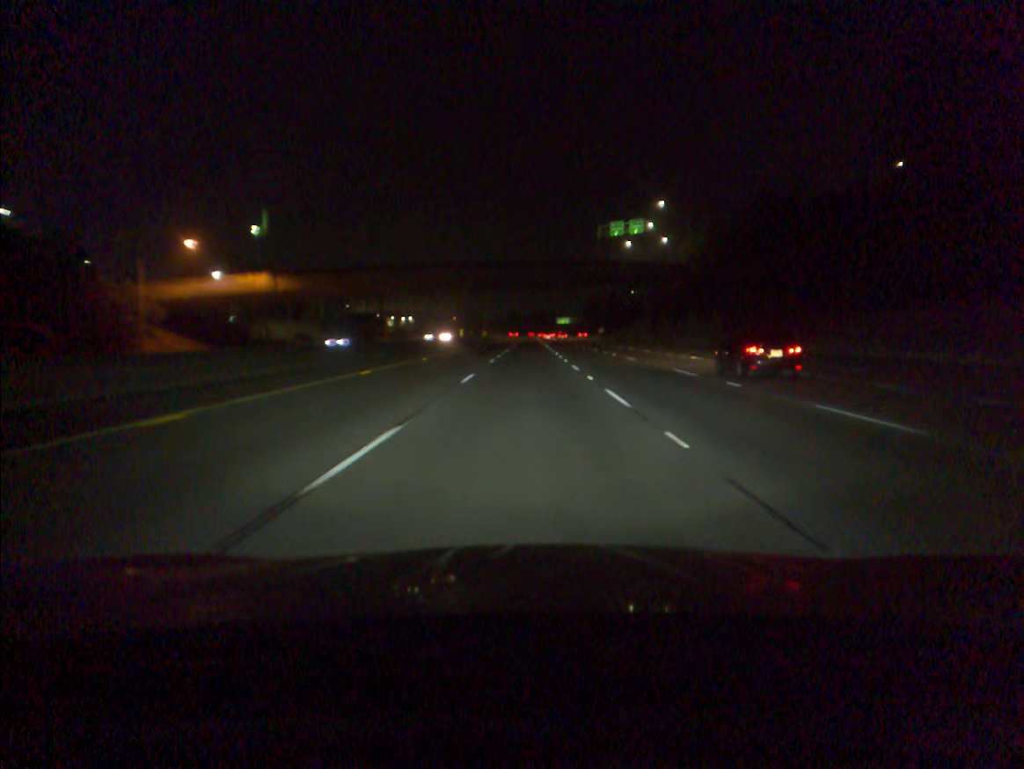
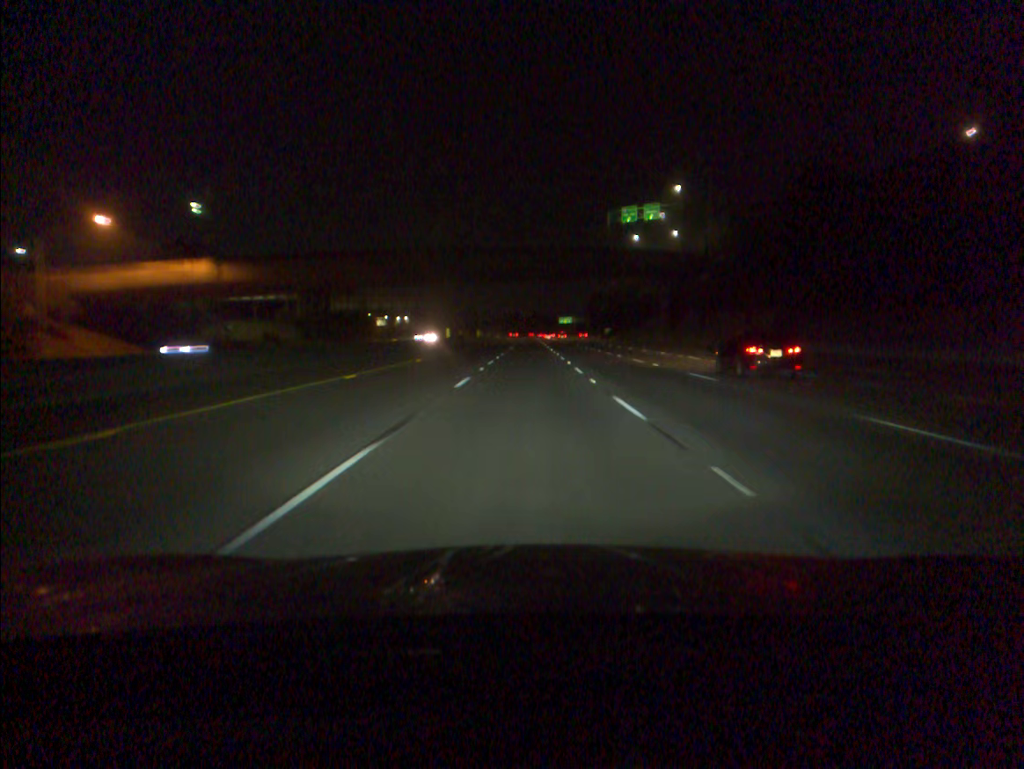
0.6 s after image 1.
(0.0, +16.7) m; 0°
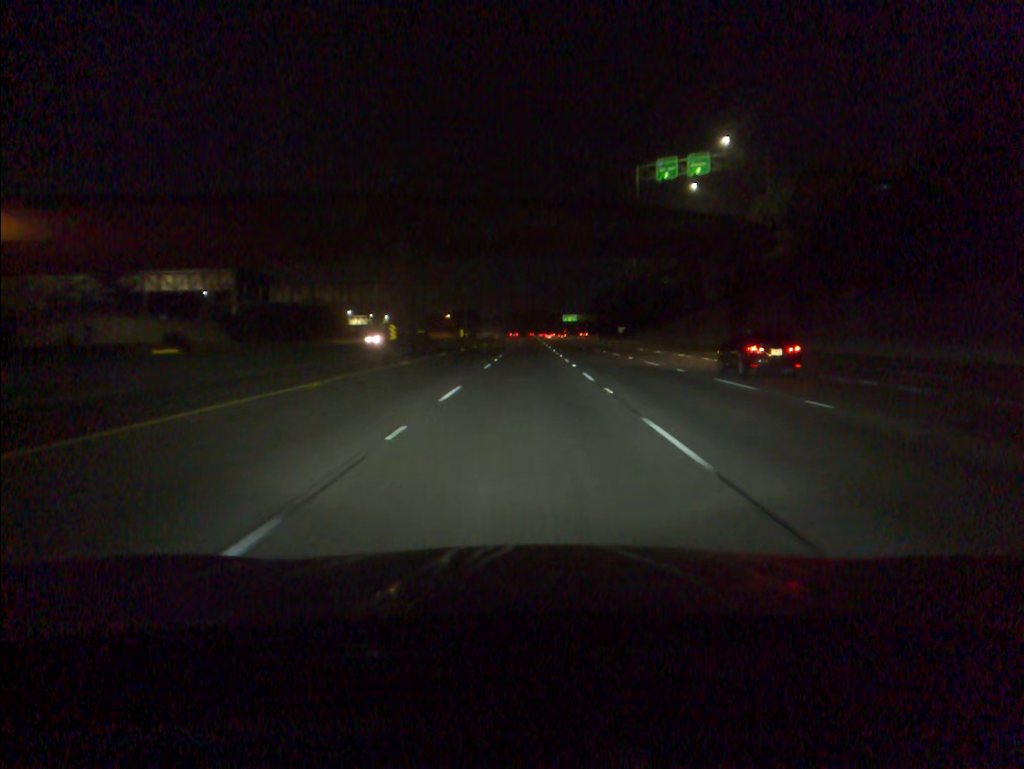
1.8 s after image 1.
(0.0, +33.5) m; 0°
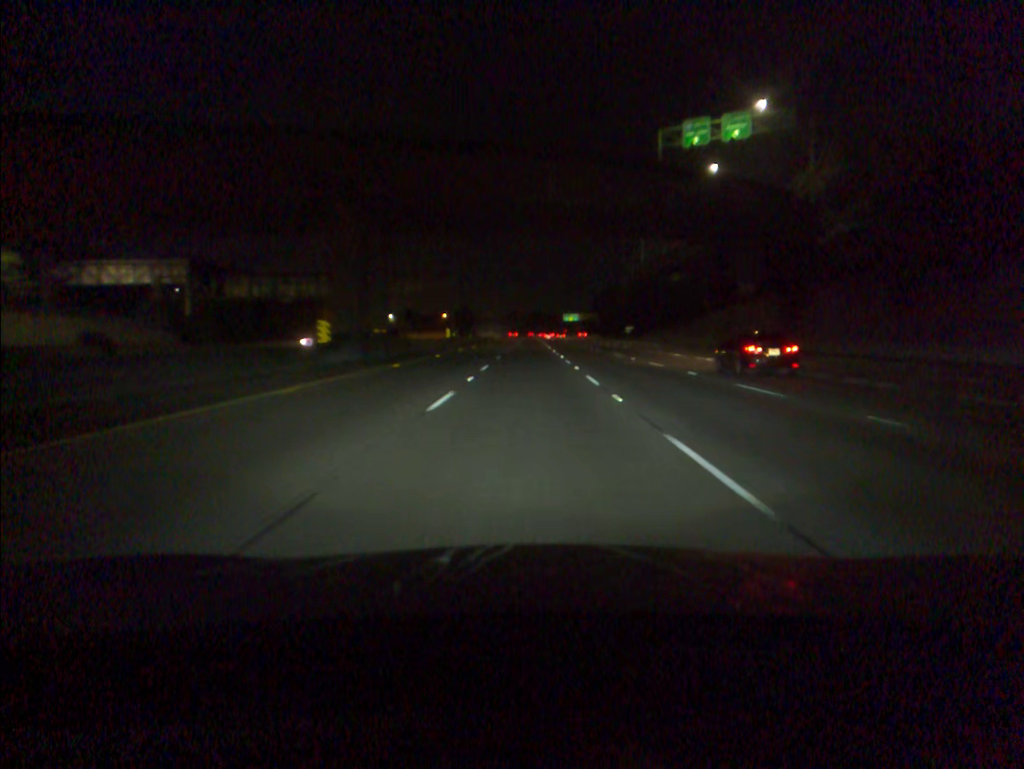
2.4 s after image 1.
(0.0, +16.8) m; 0°
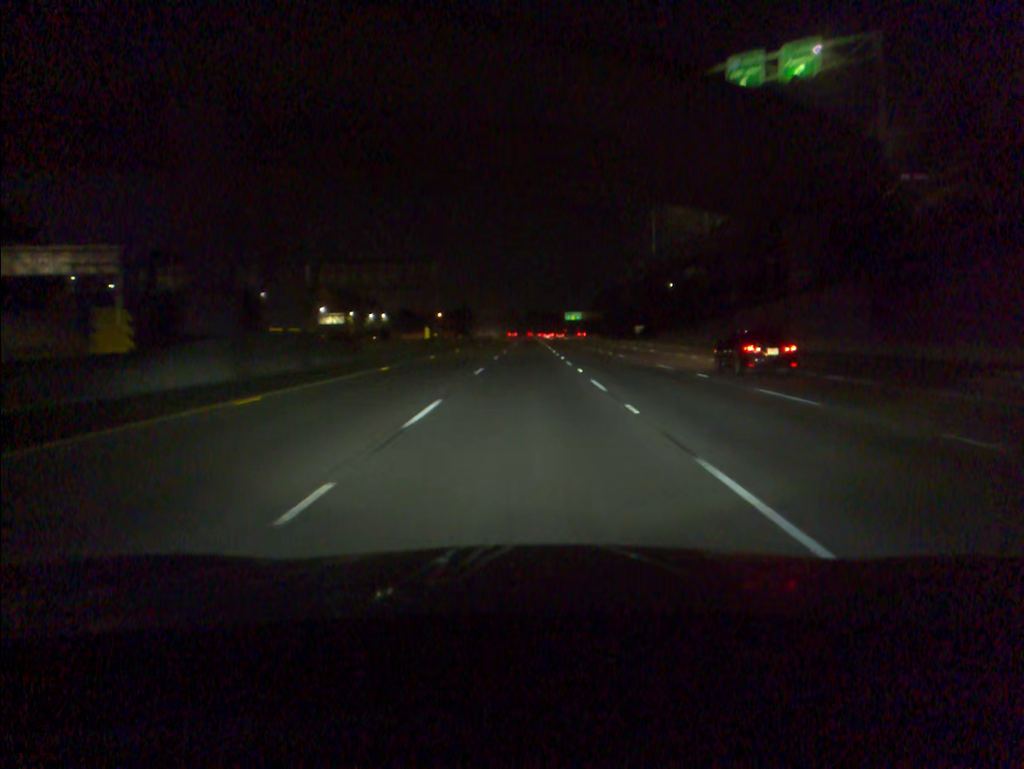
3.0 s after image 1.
(0.0, +16.8) m; 0°
